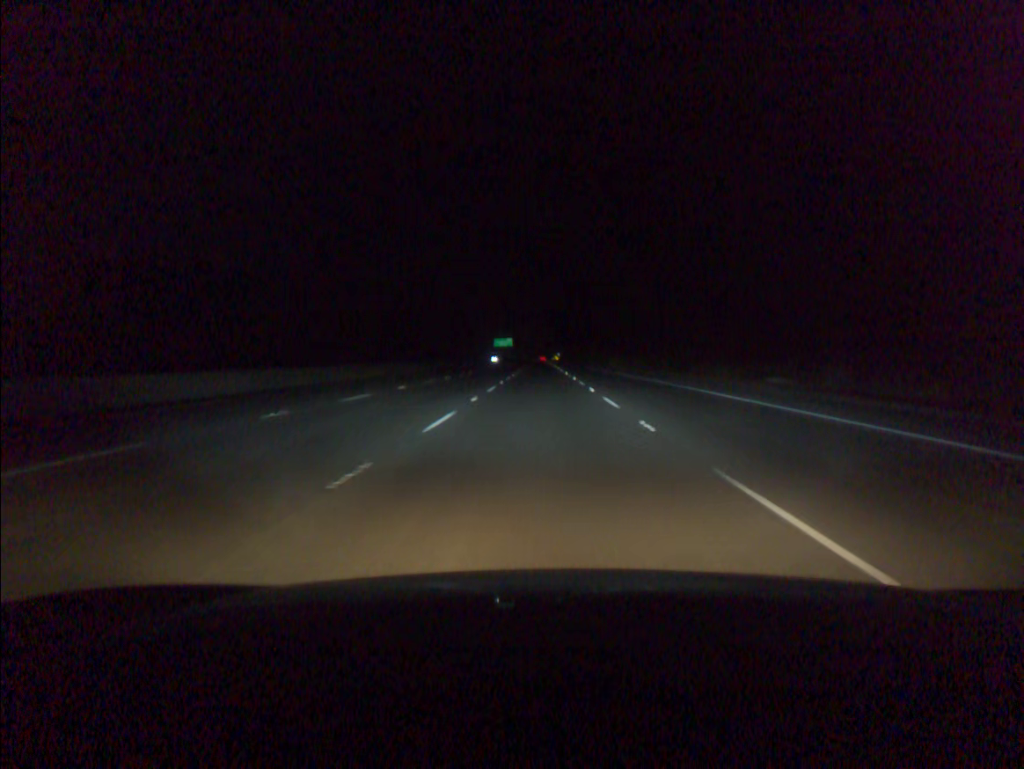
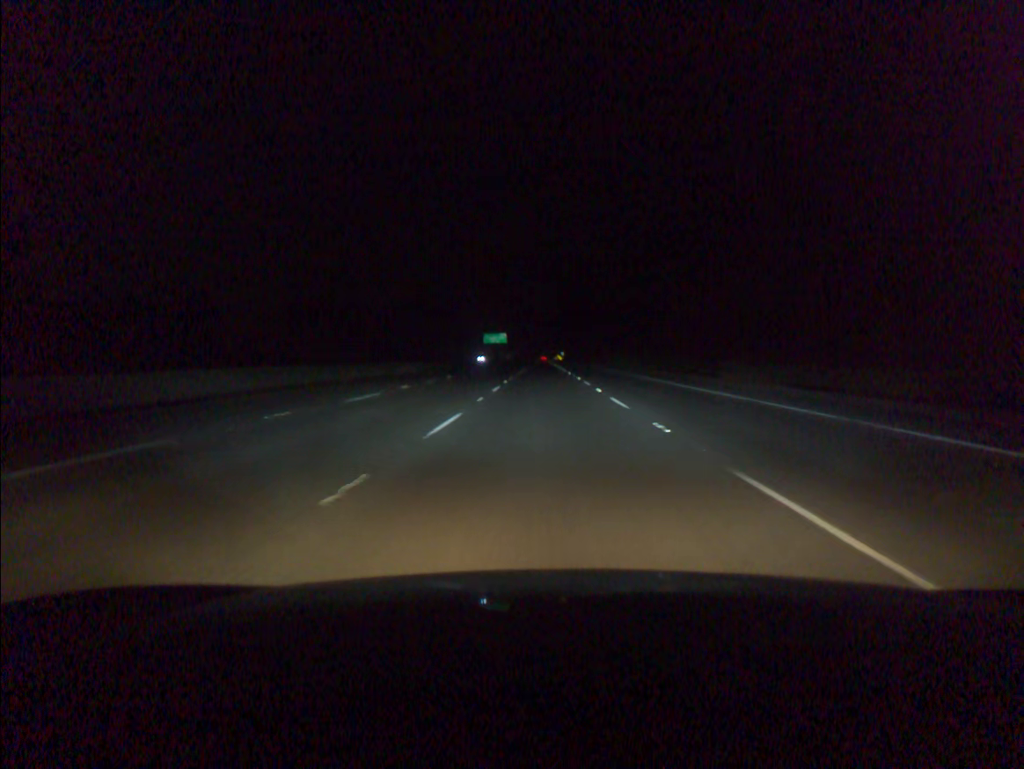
(-0.1, +58.9) m; 0°
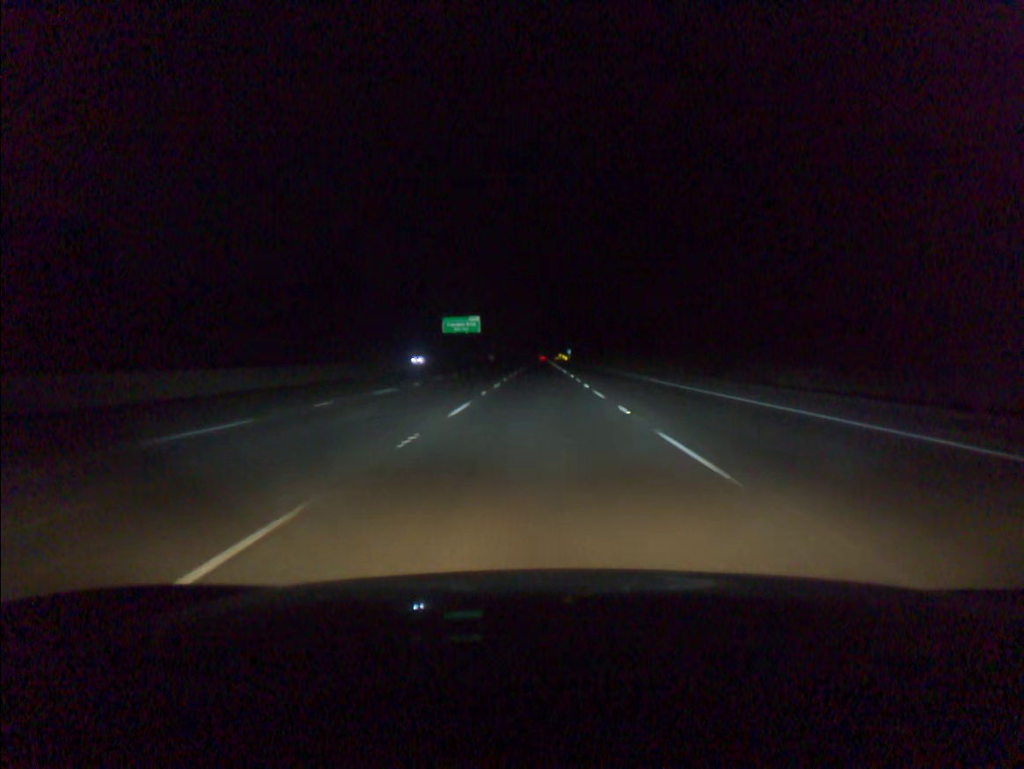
(+0.4, +98.0) m; 0°
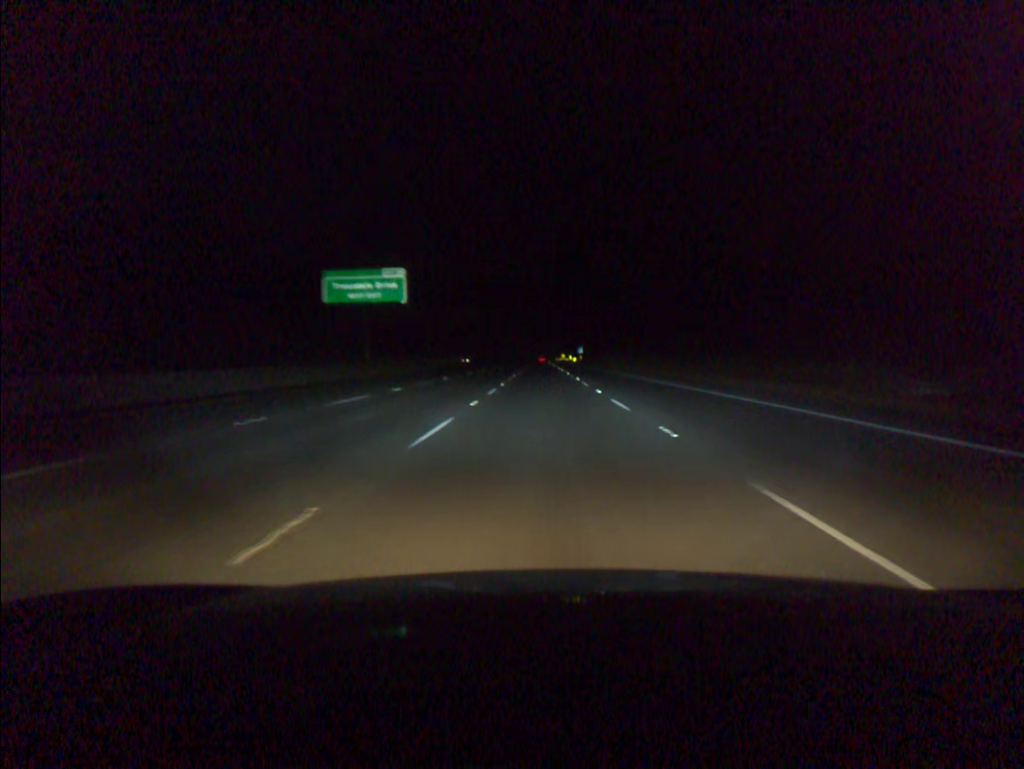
(-0.1, +78.3) m; 0°
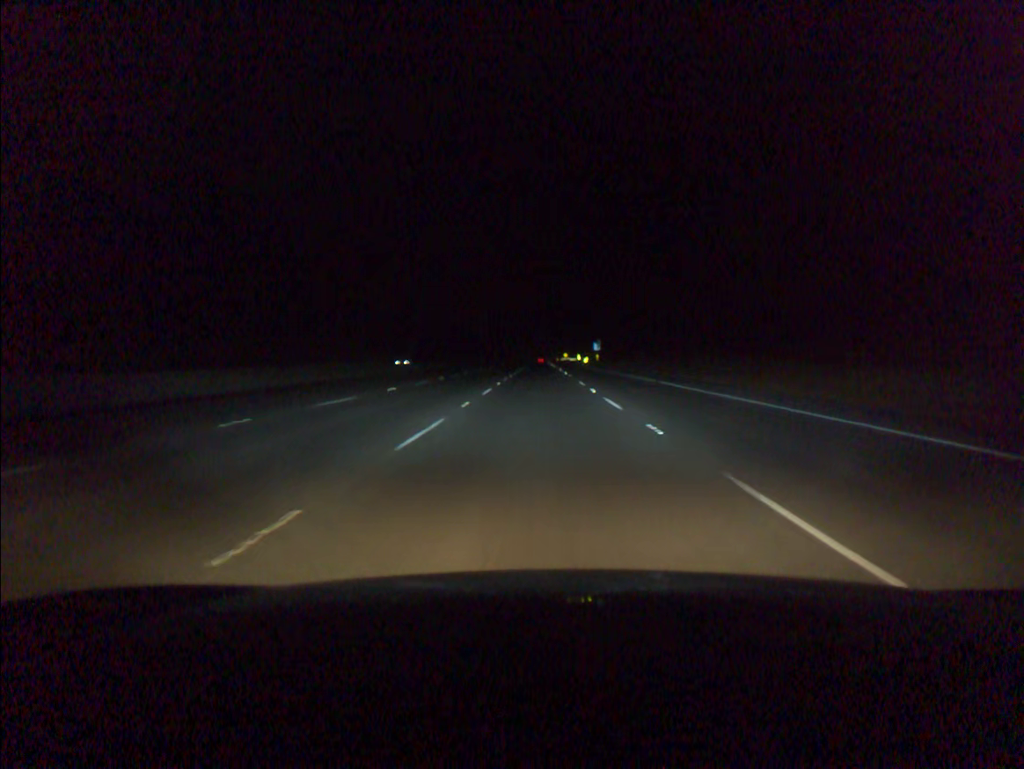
(+0.1, +58.7) m; 0°
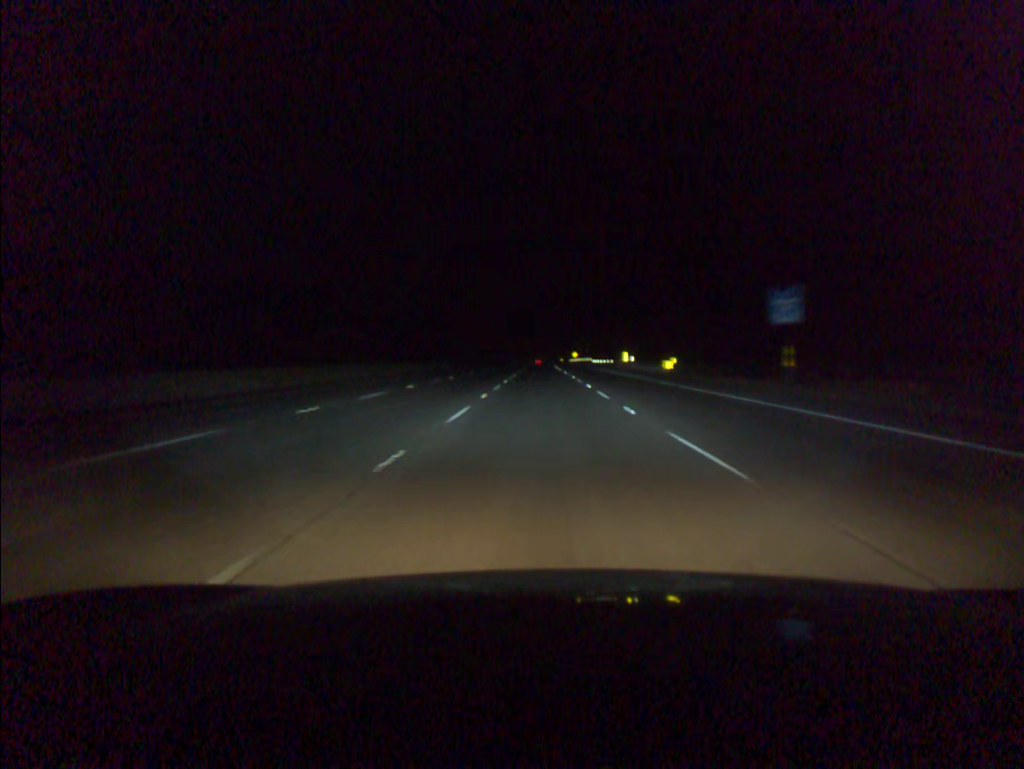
(-0.2, +97.9) m; 0°
